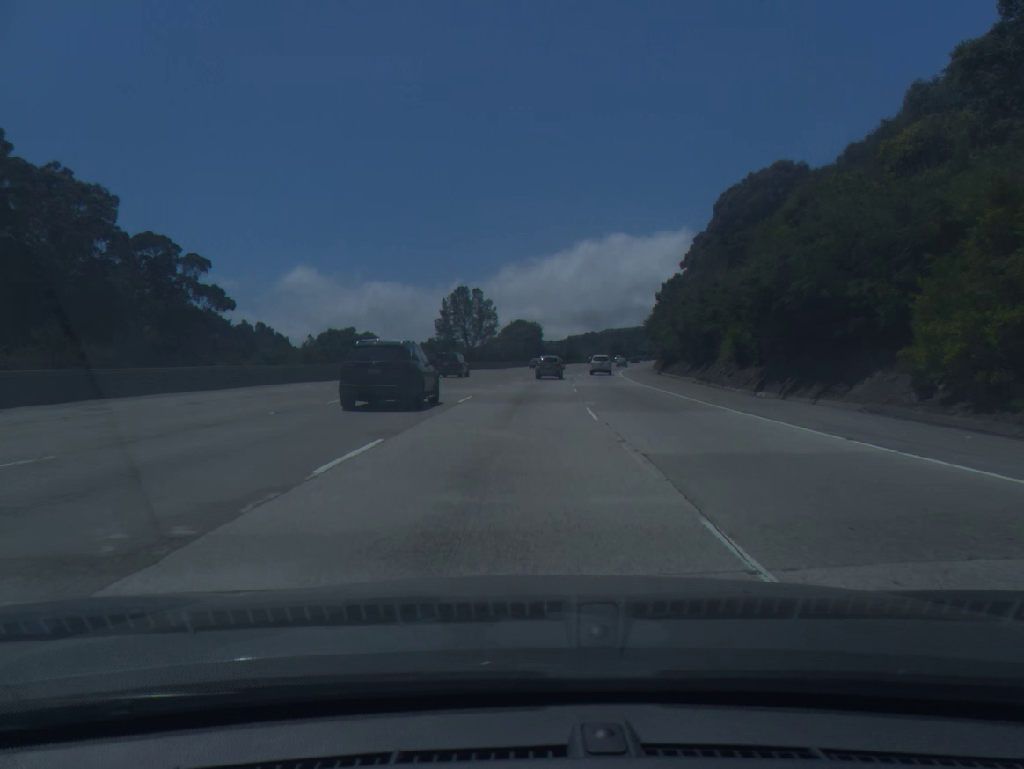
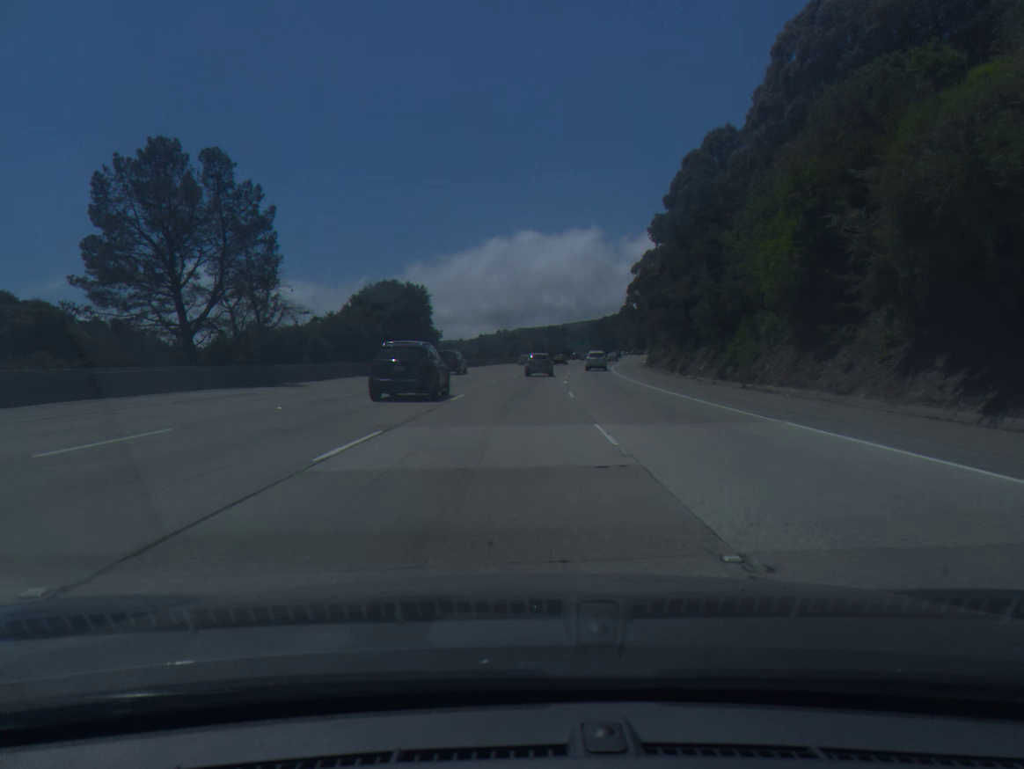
(+4.1, +71.2) m; +7°
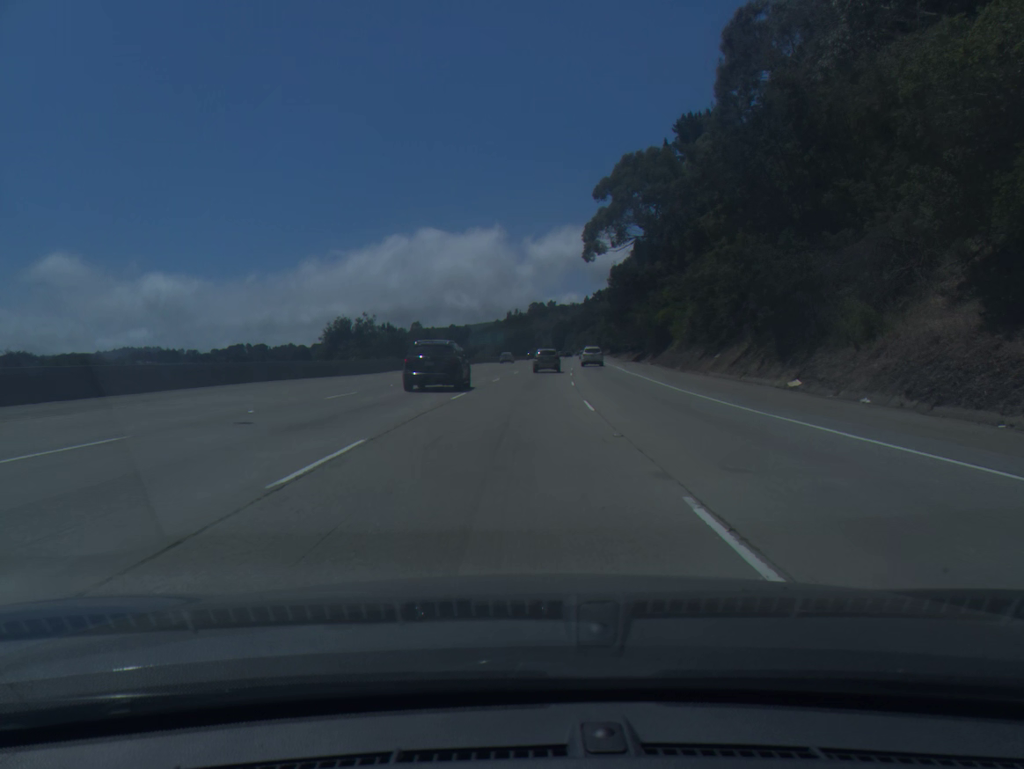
(+5.2, +88.7) m; +7°
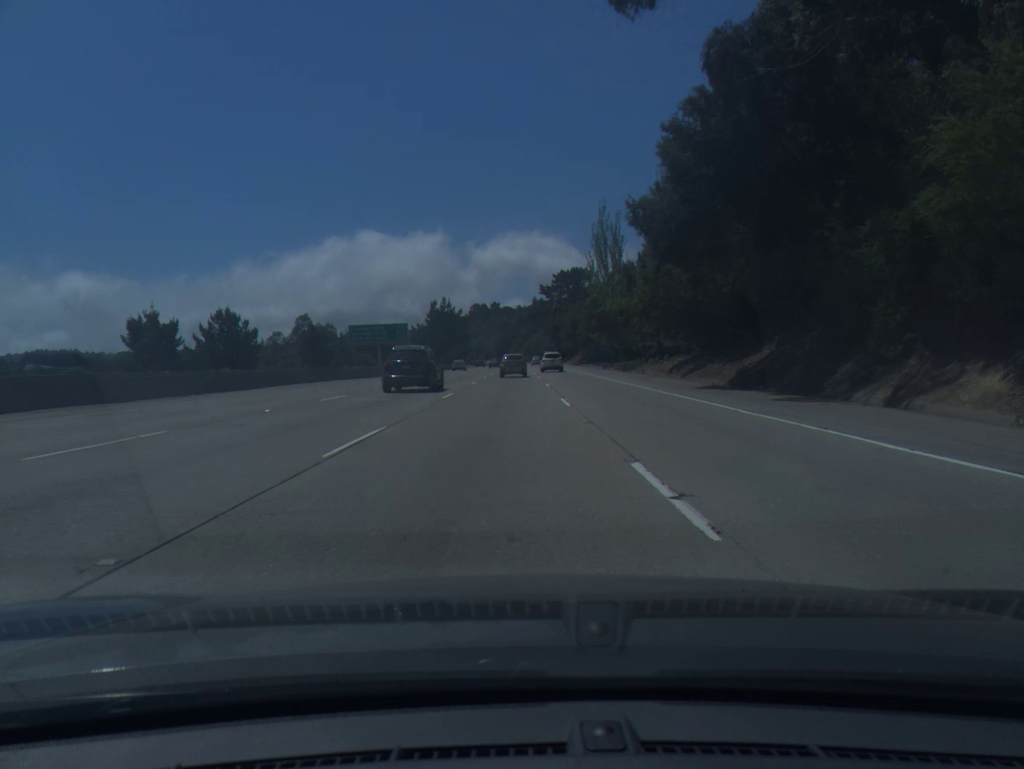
(+3.4, +70.6) m; +4°
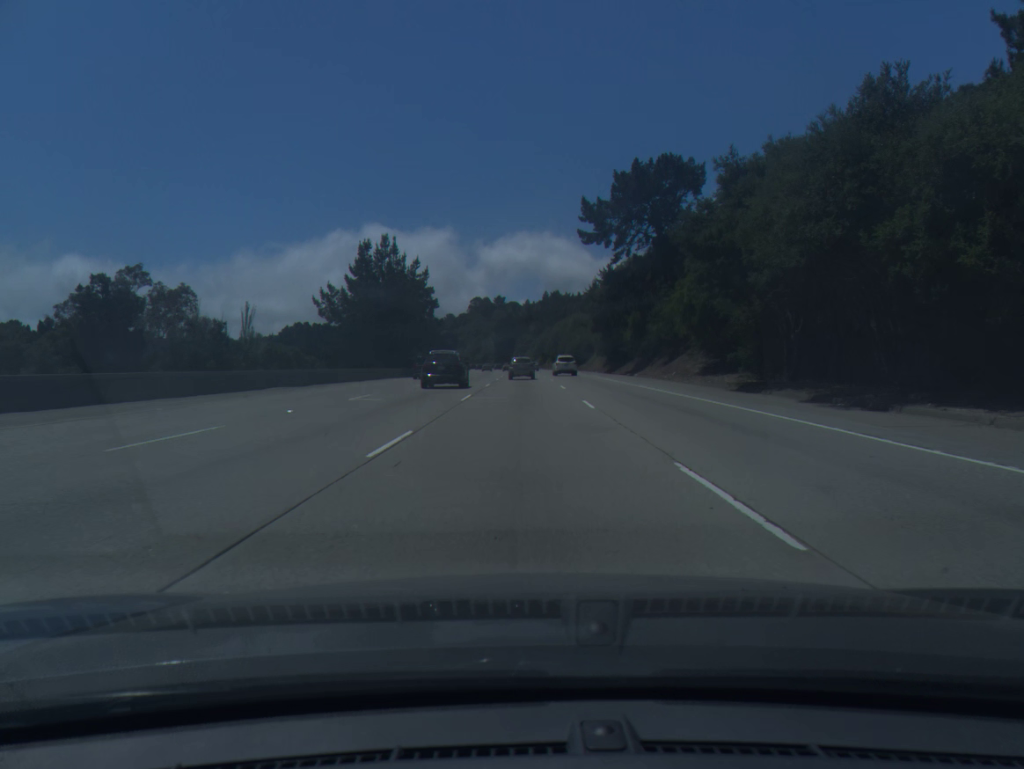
(-0.7, +87.4) m; -1°
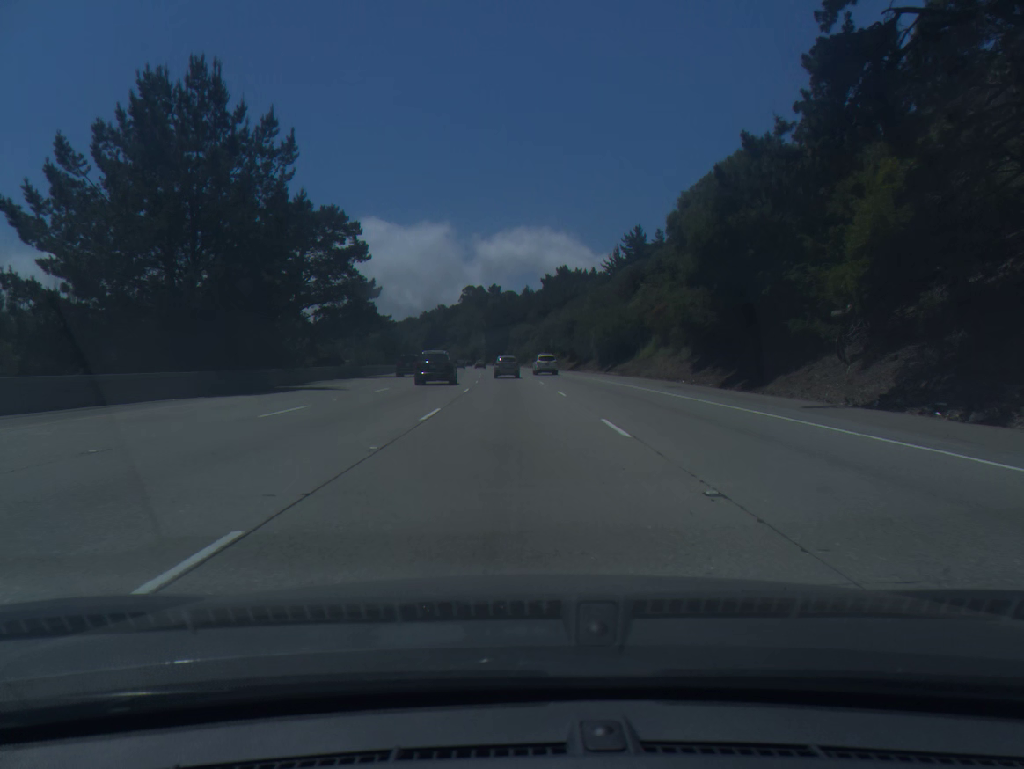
(+0.4, +52.2) m; 0°
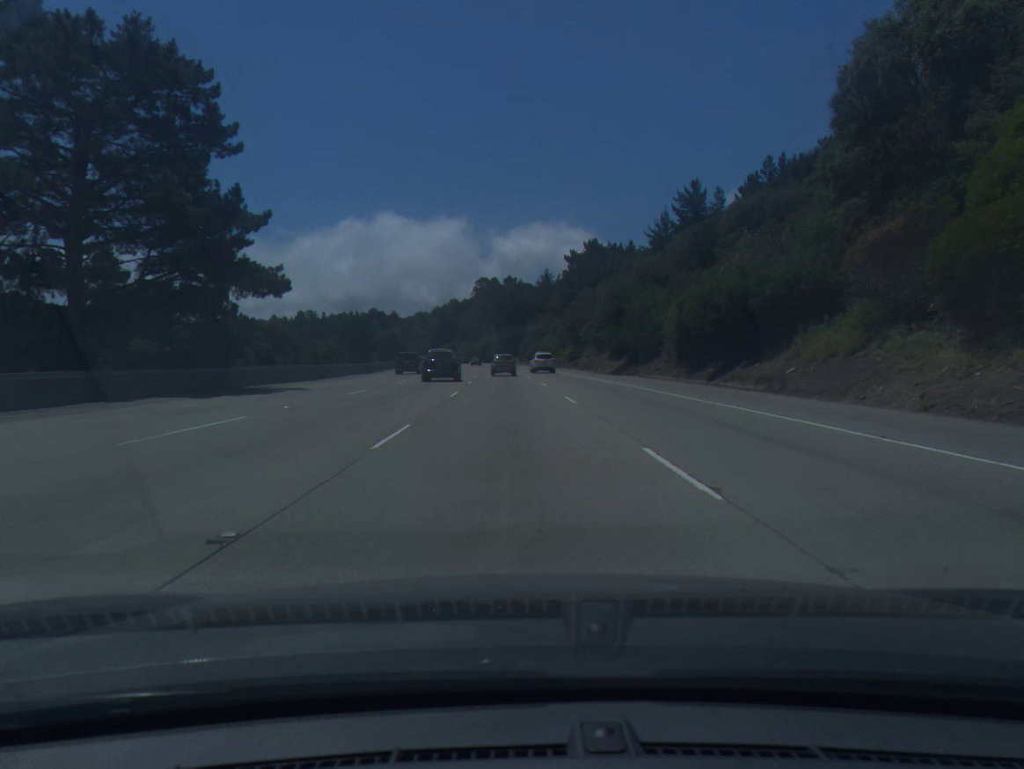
(-0.3, +34.8) m; -1°
